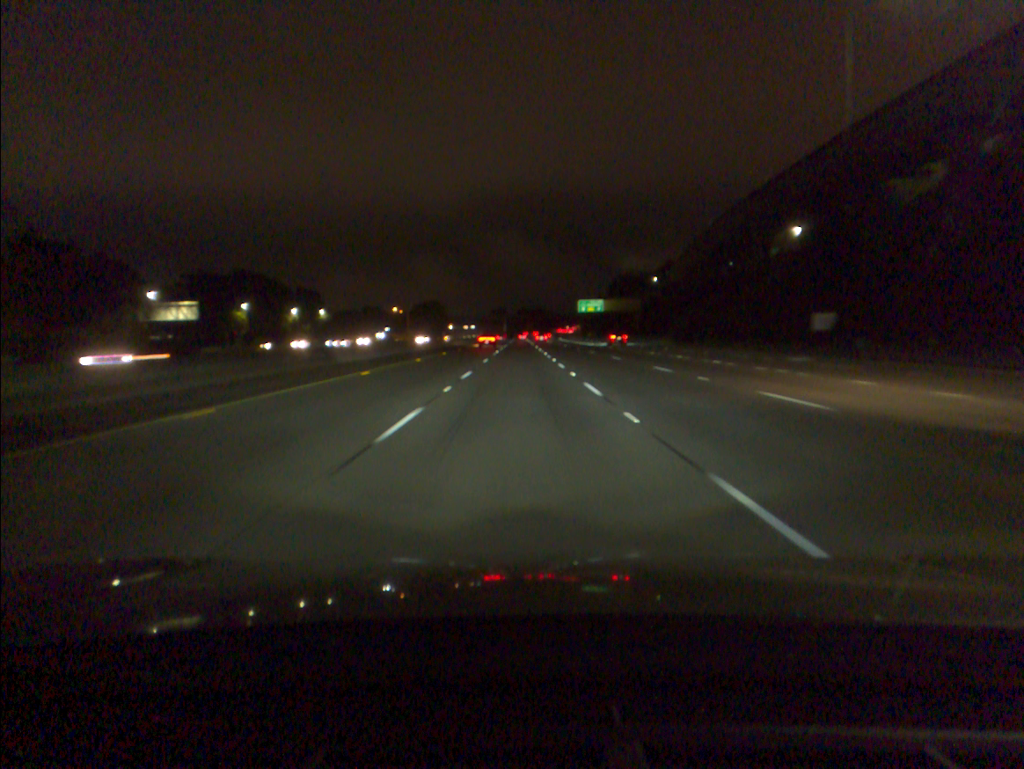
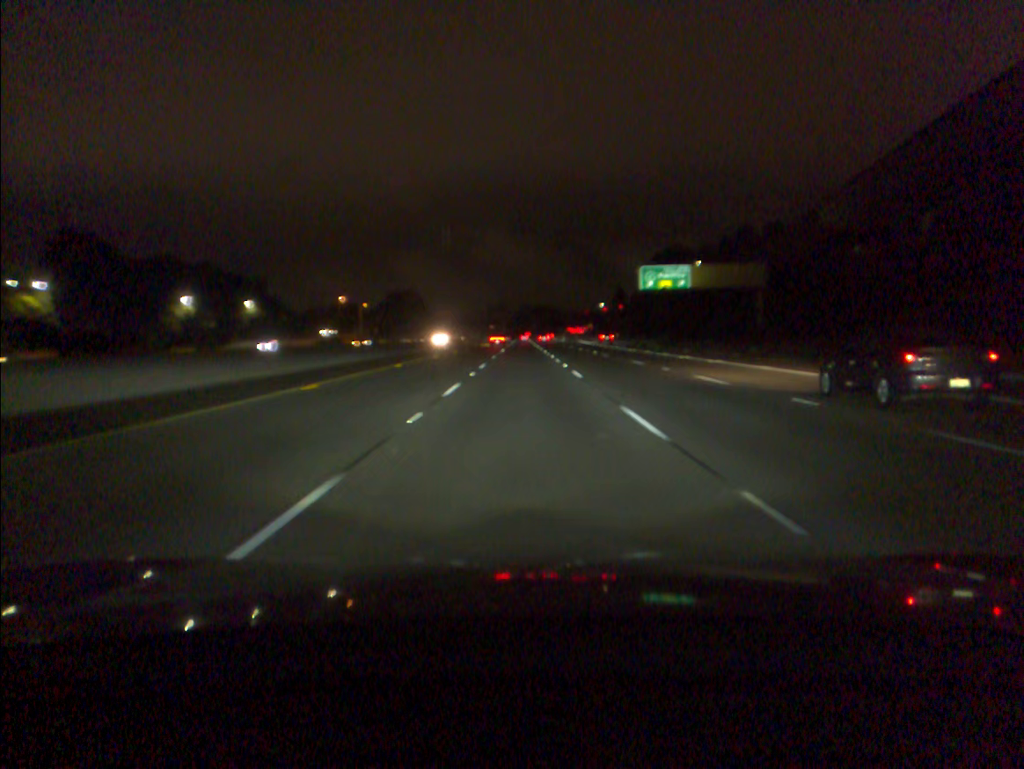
(-0.3, +80.4) m; 0°
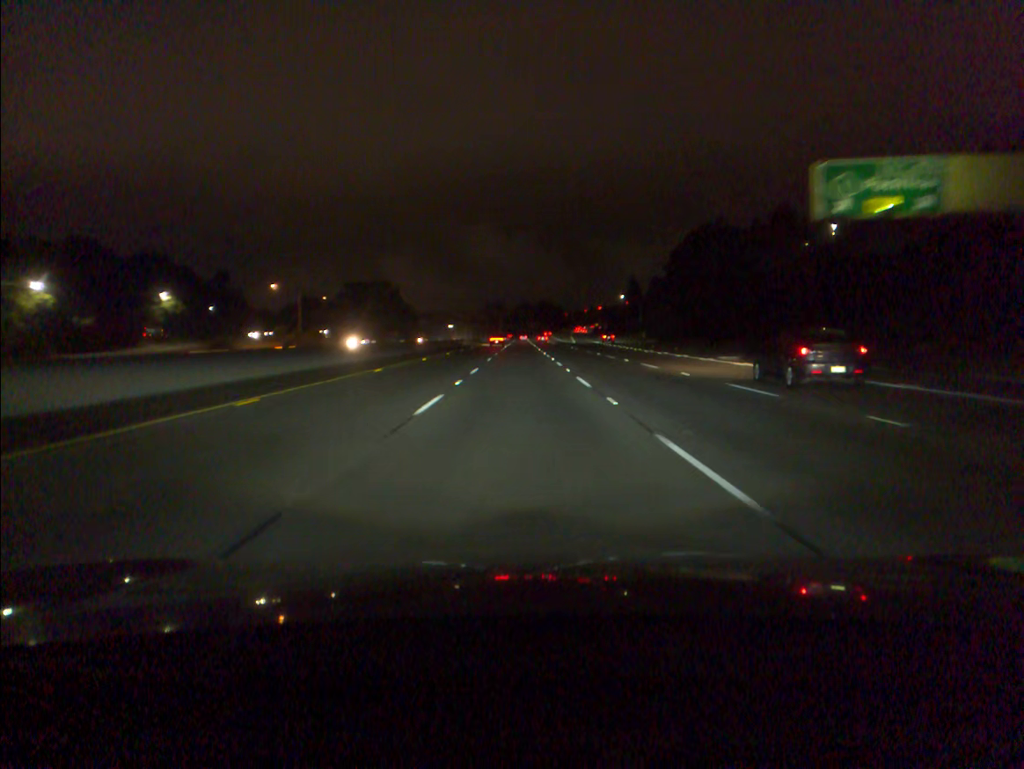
(+0.1, +48.1) m; 0°
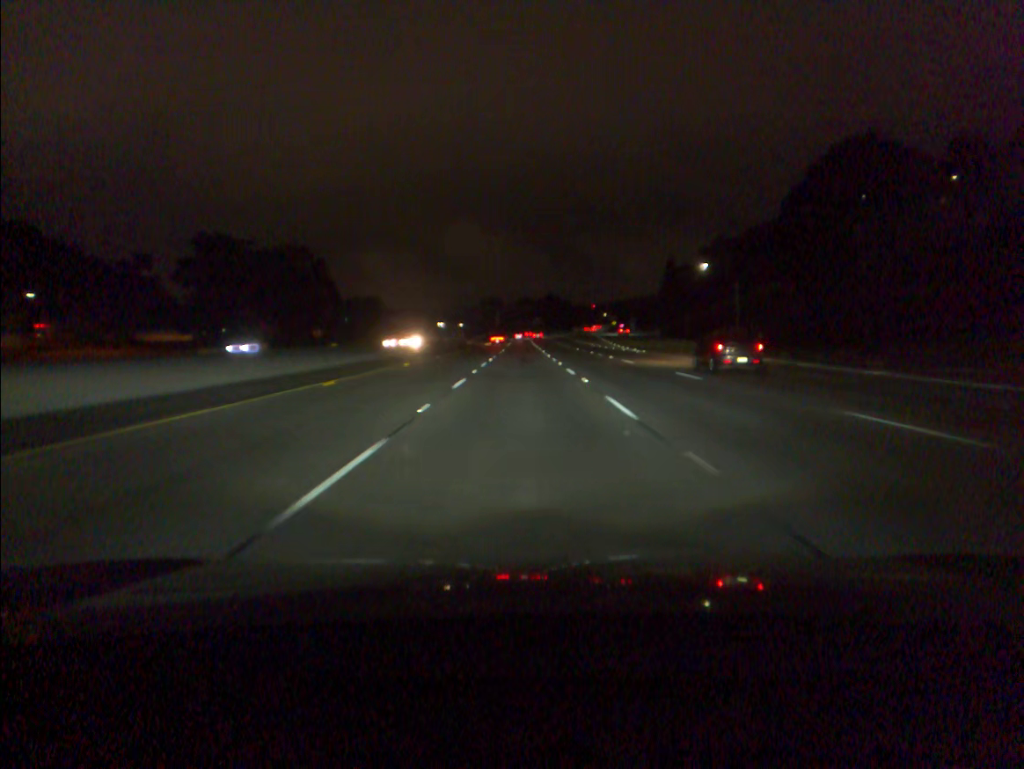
(-0.2, +80.7) m; 0°
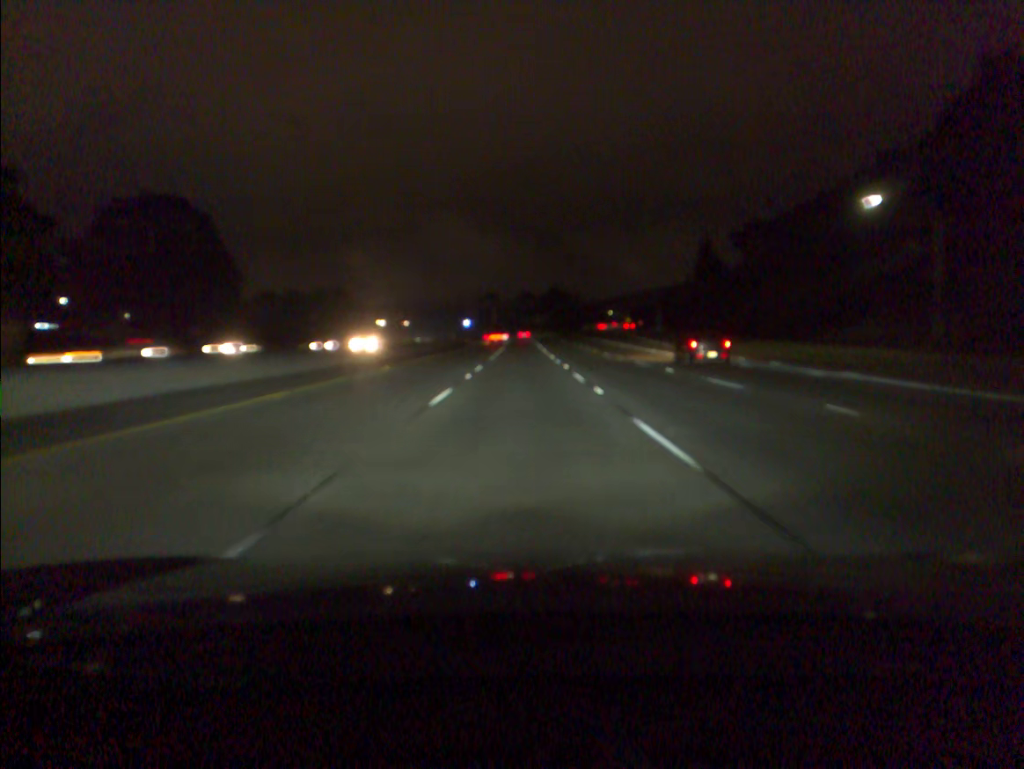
(0.0, +48.7) m; 0°
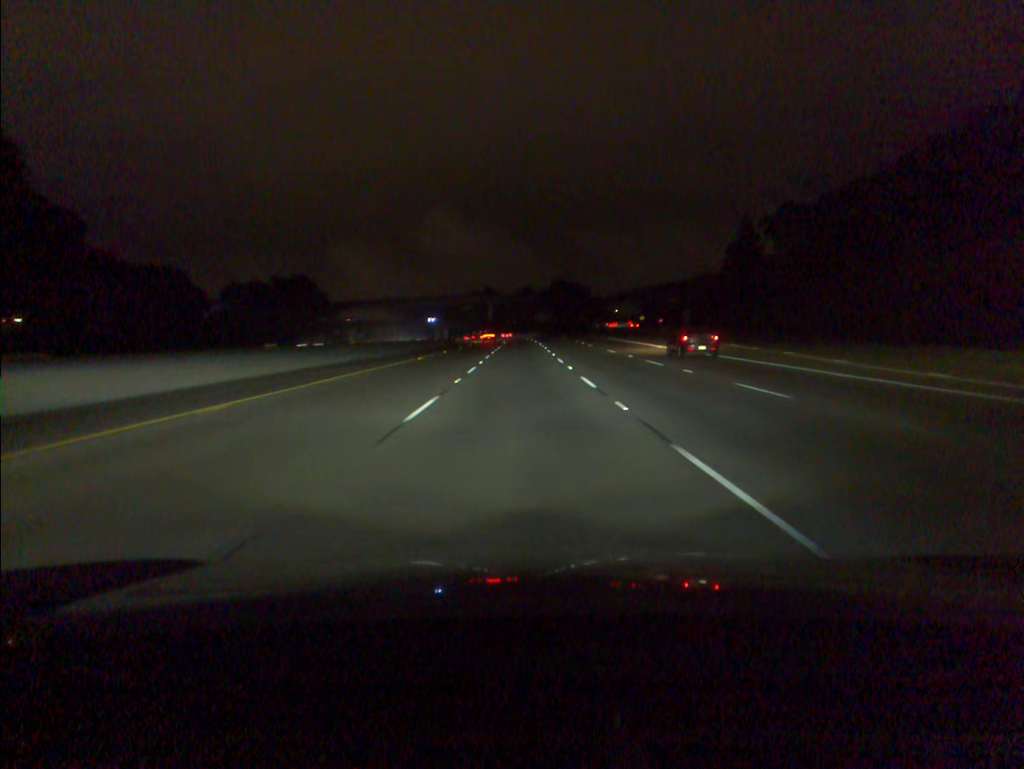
(0.0, +32.4) m; 0°
